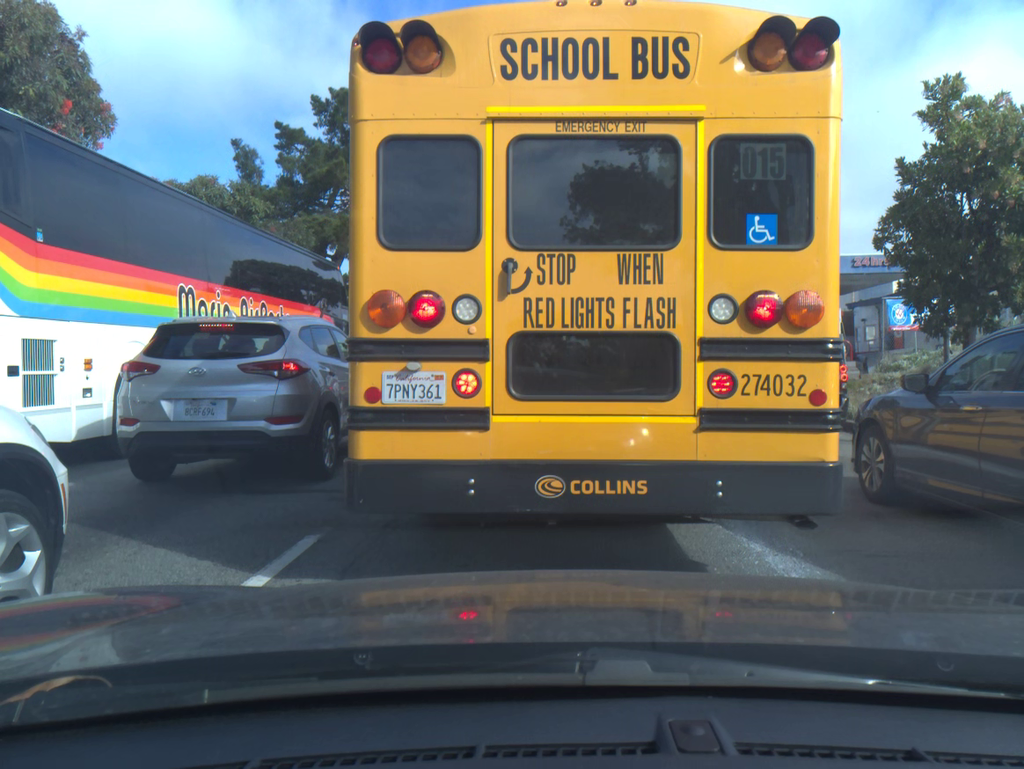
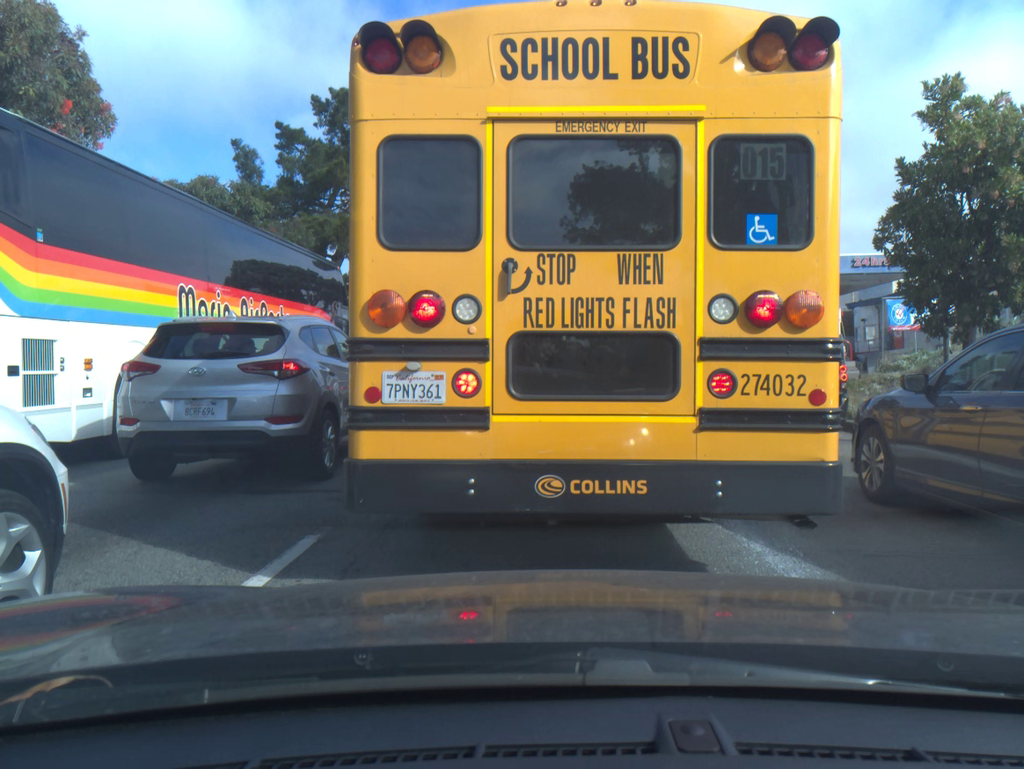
(0.0, 0.0) m; 0°
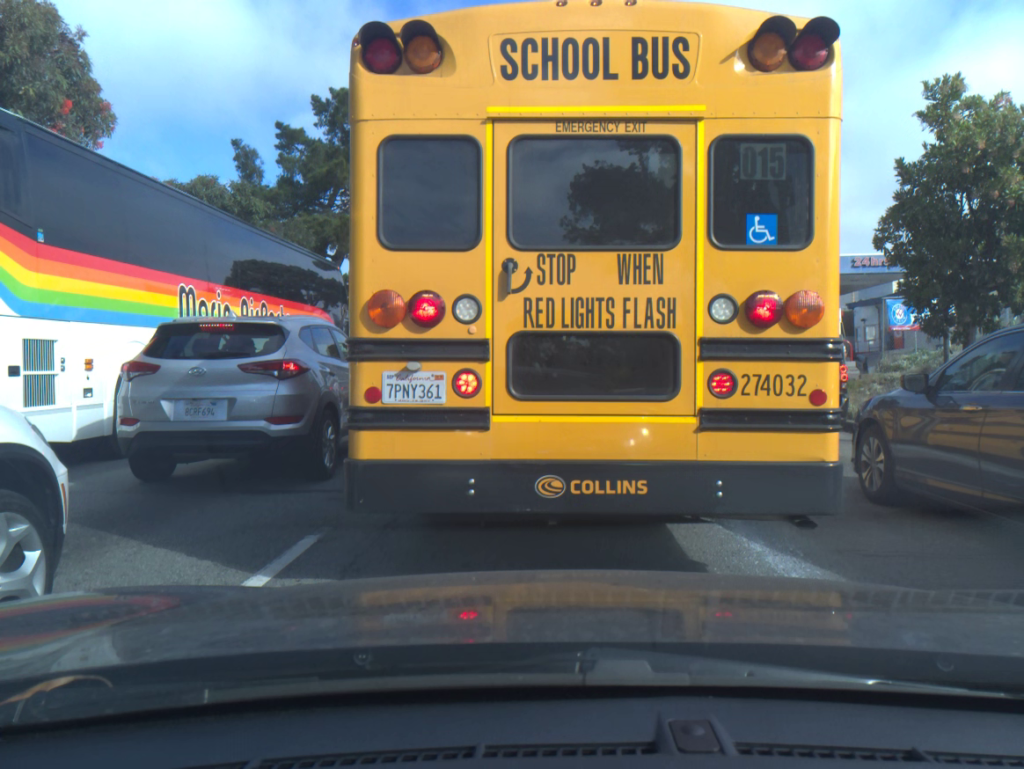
(0.0, 0.0) m; 0°
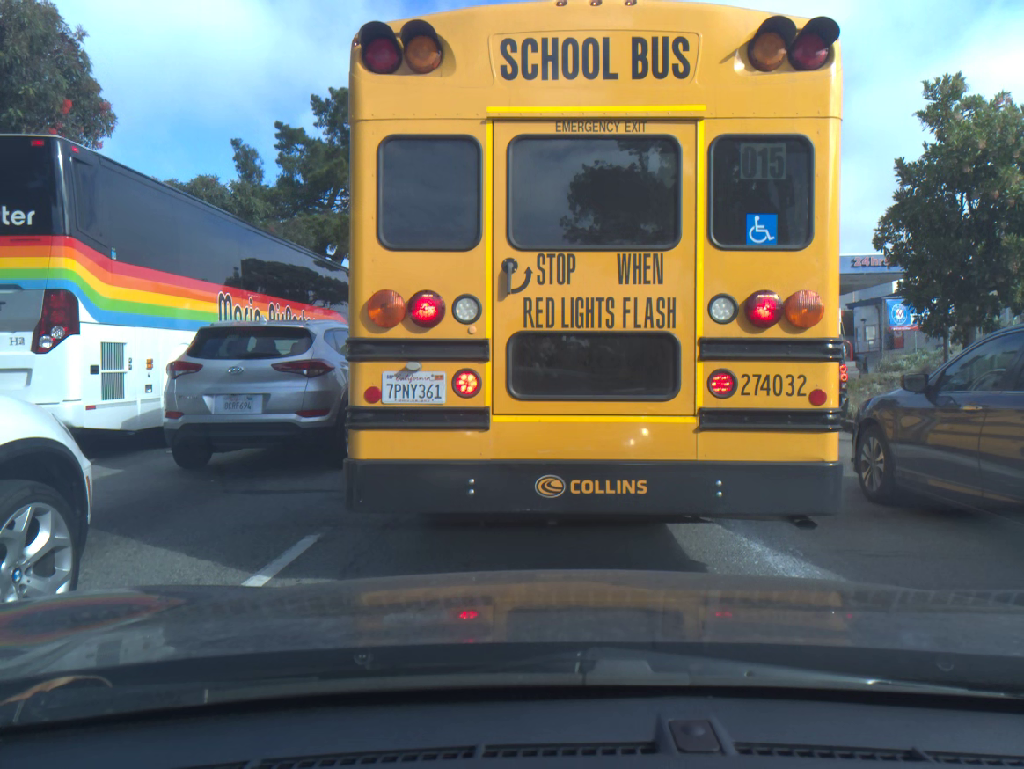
(0.0, 0.0) m; 0°
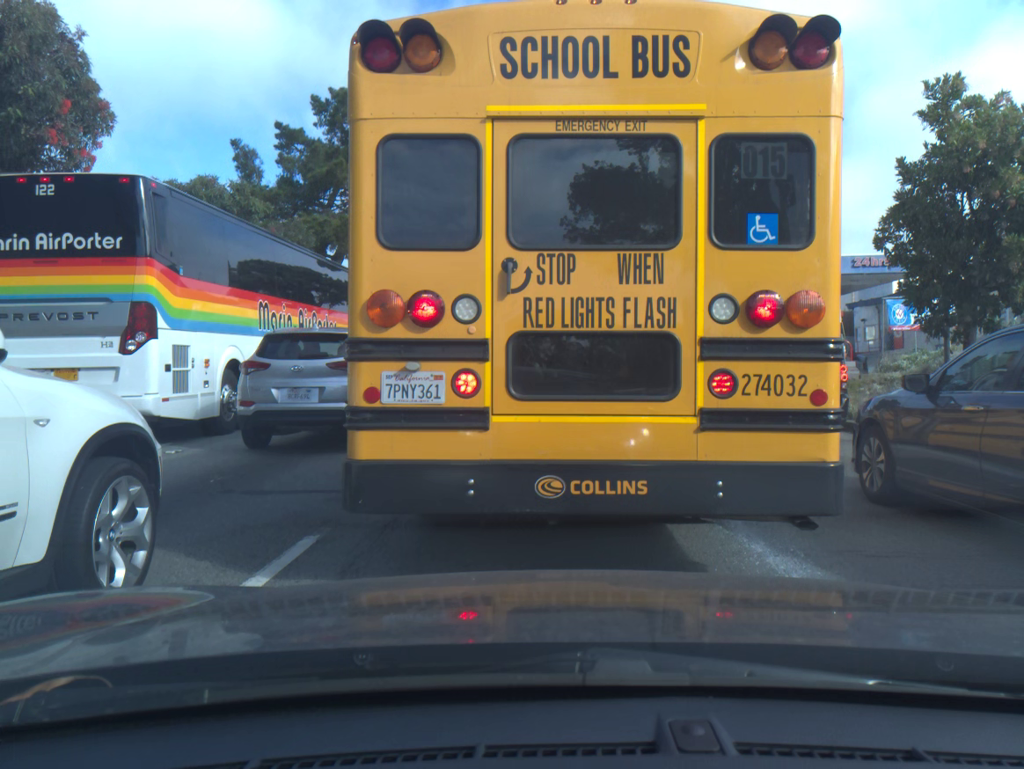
(0.0, 0.0) m; 0°
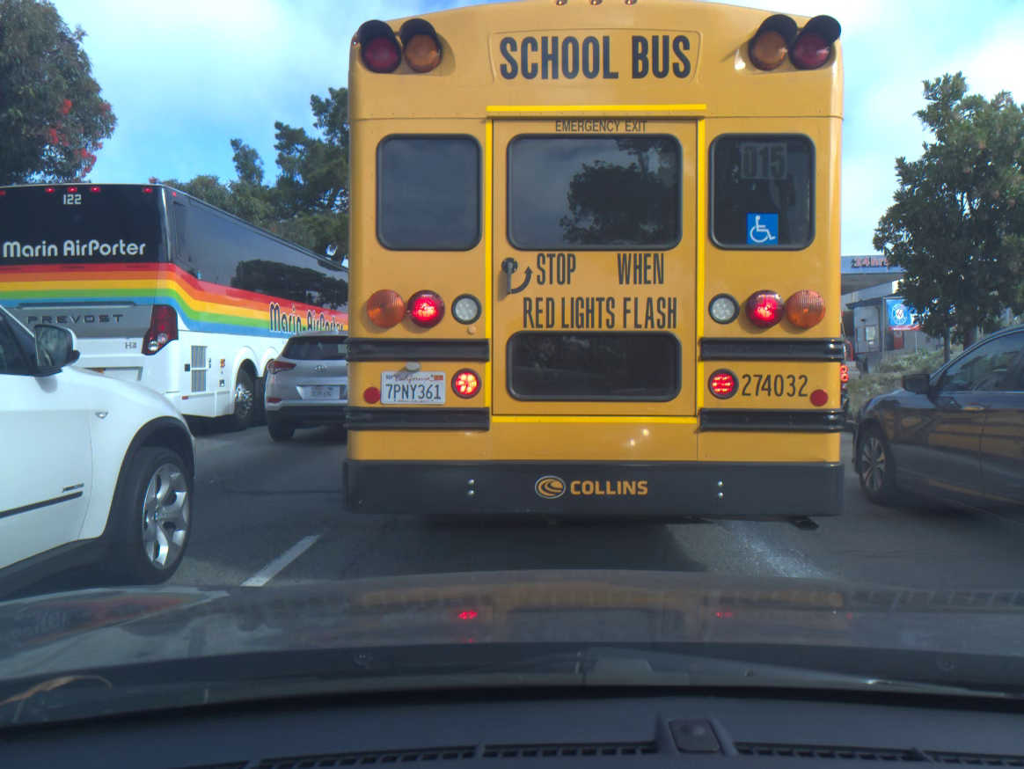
(0.0, 0.0) m; 0°
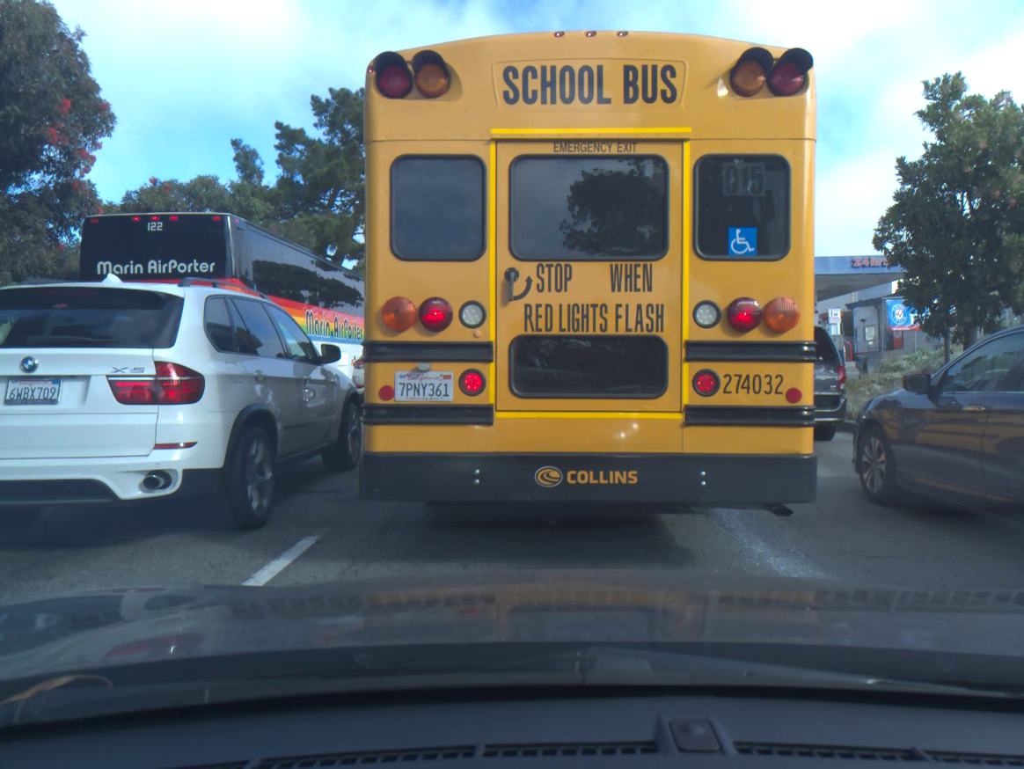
(0.0, -0.1) m; 0°
